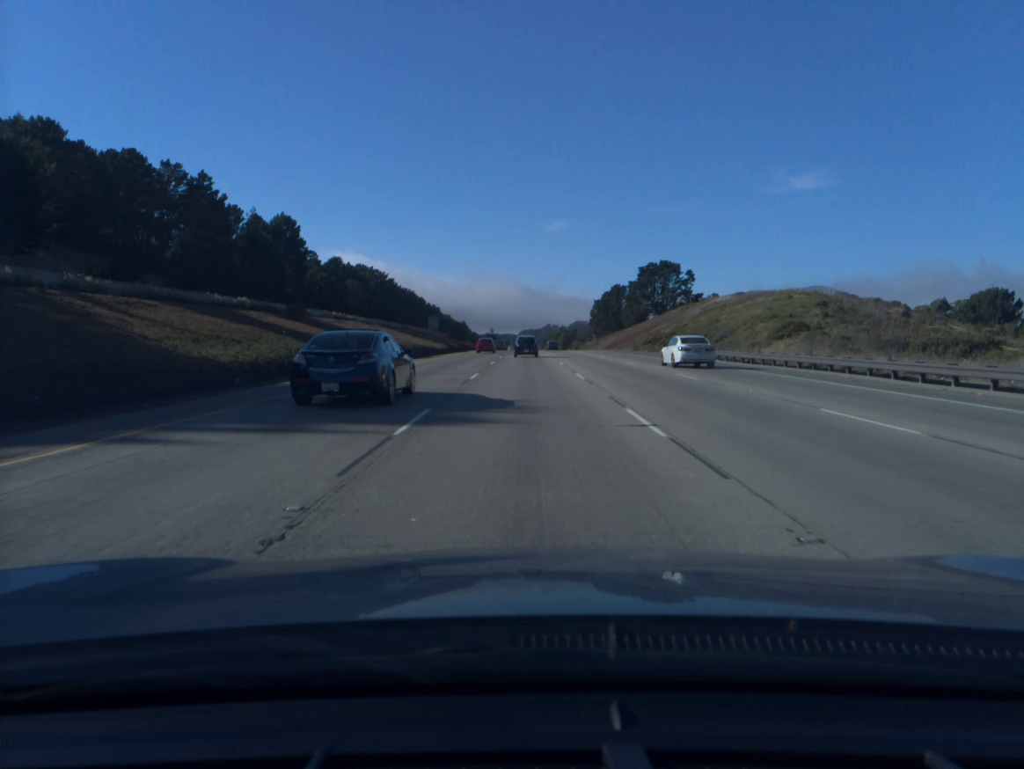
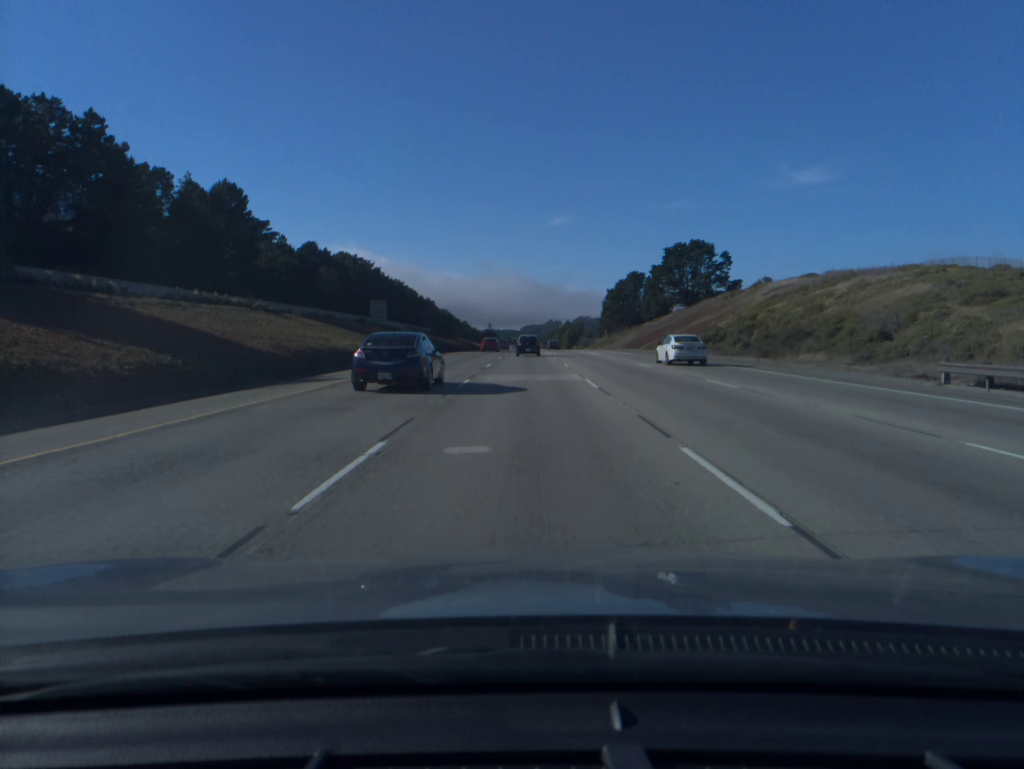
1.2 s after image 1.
(0.0, +34.1) m; 0°
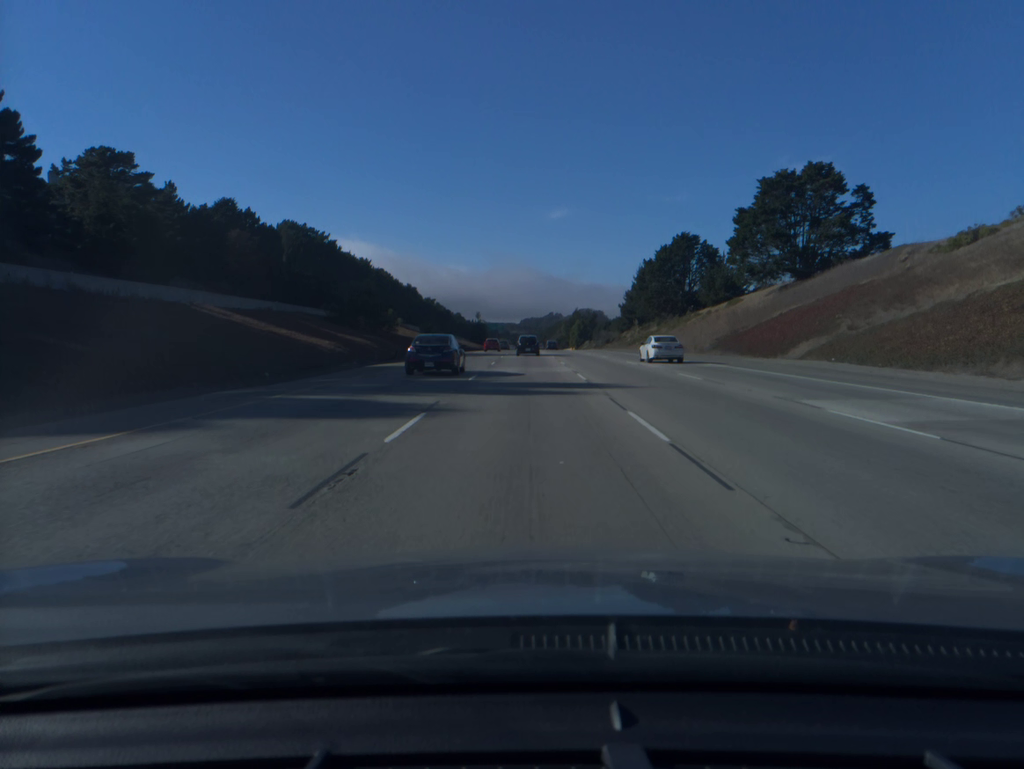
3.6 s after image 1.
(+0.1, +68.8) m; 0°
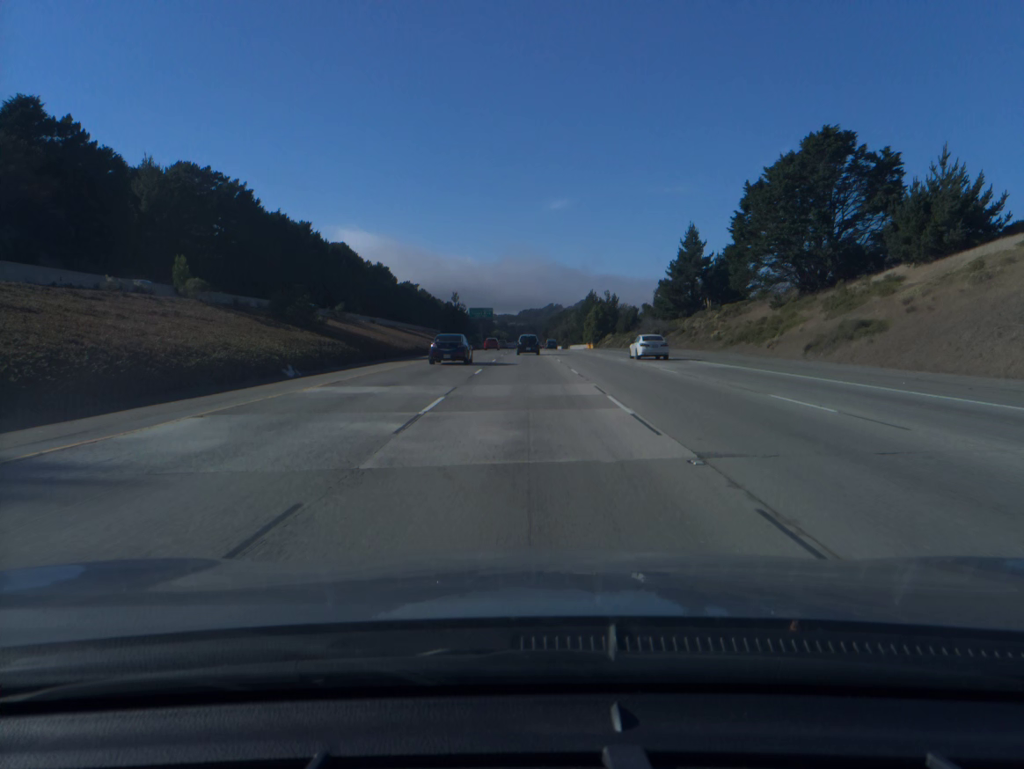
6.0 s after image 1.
(0.0, +69.7) m; 0°
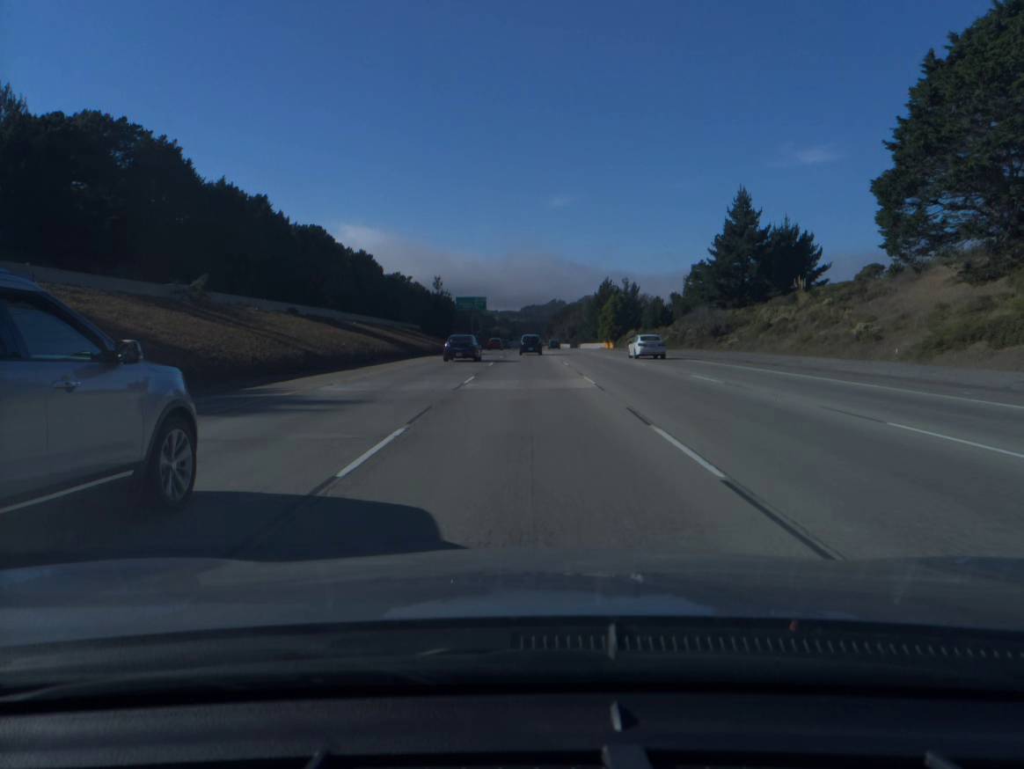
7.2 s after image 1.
(-0.1, +35.1) m; 0°
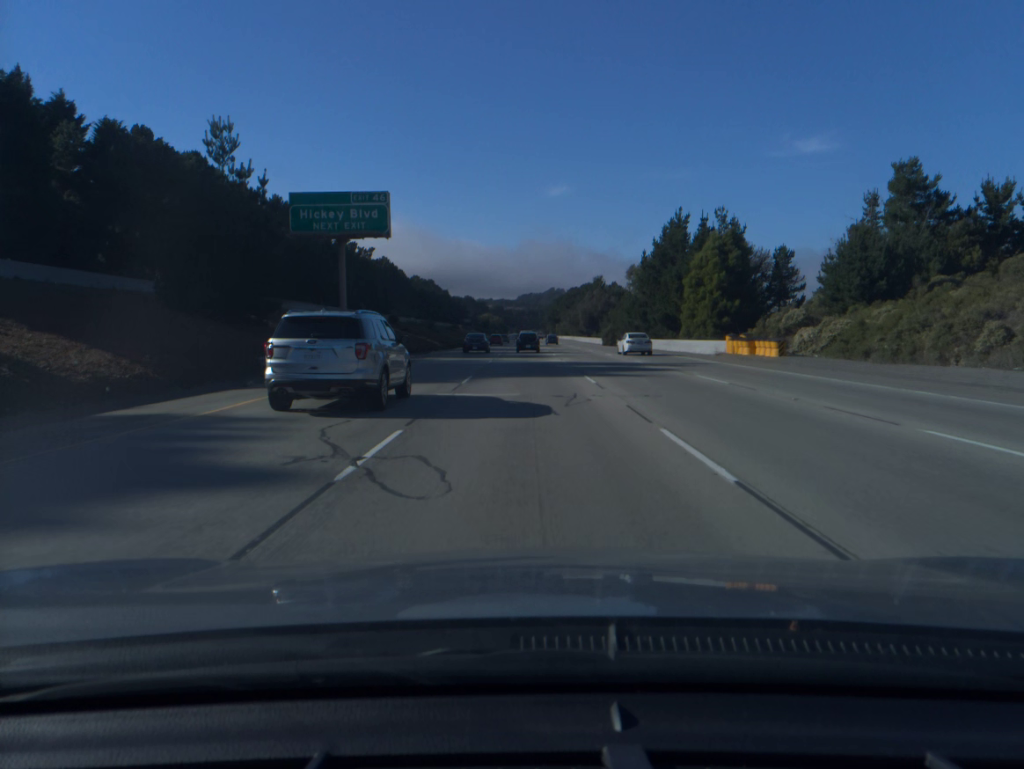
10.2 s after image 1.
(+0.1, +88.2) m; 0°
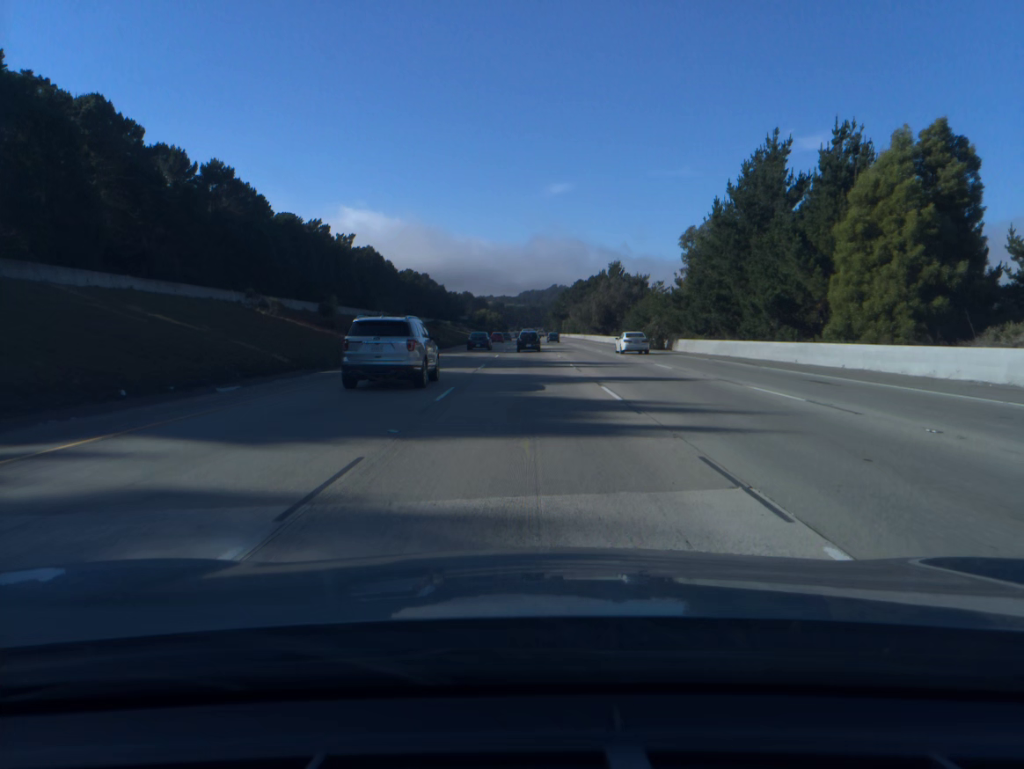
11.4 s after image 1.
(0.0, +35.3) m; 0°
